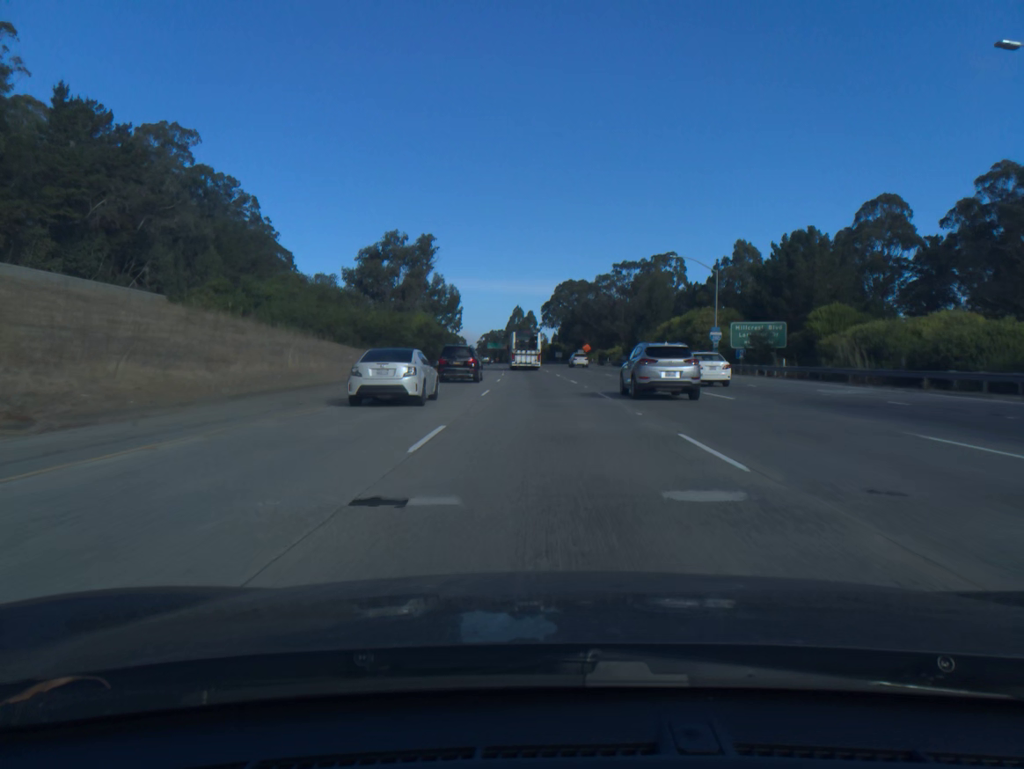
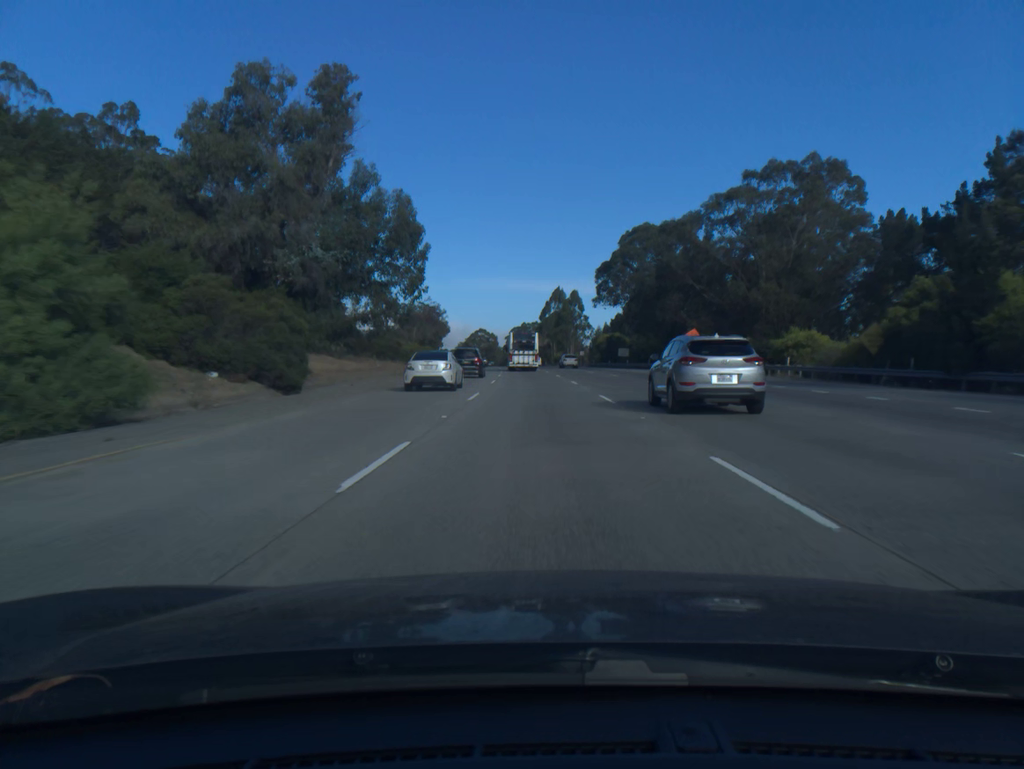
(-1.8, +76.0) m; -3°
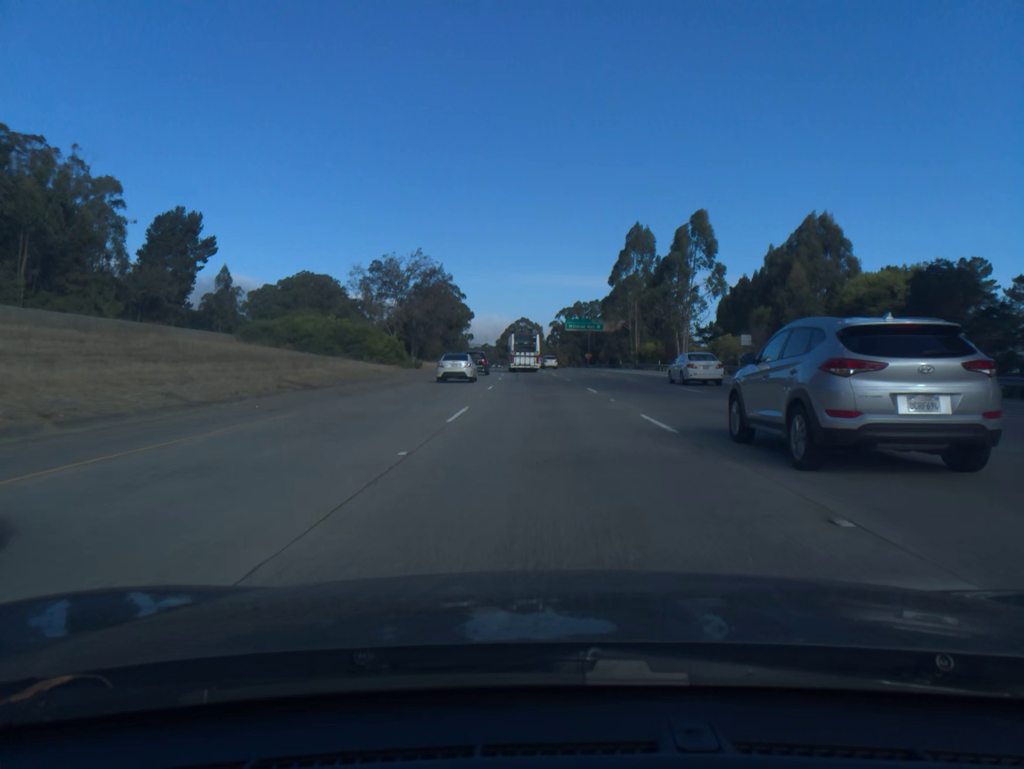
(-3.2, +95.1) m; -4°
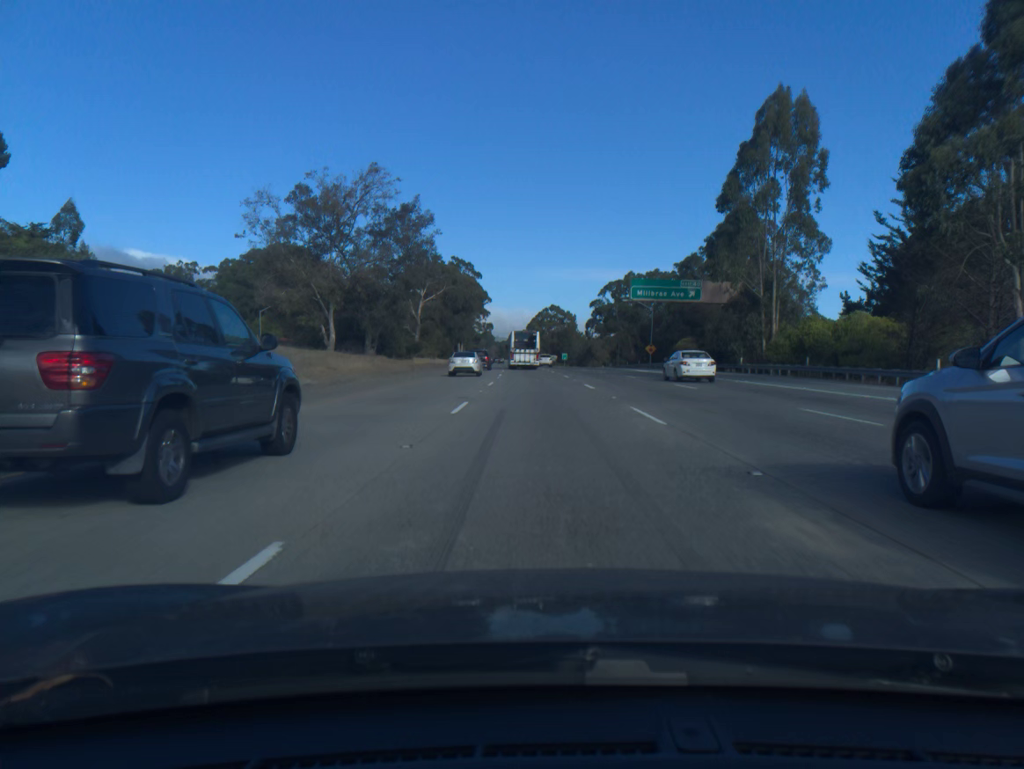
(-1.1, +57.3) m; -2°
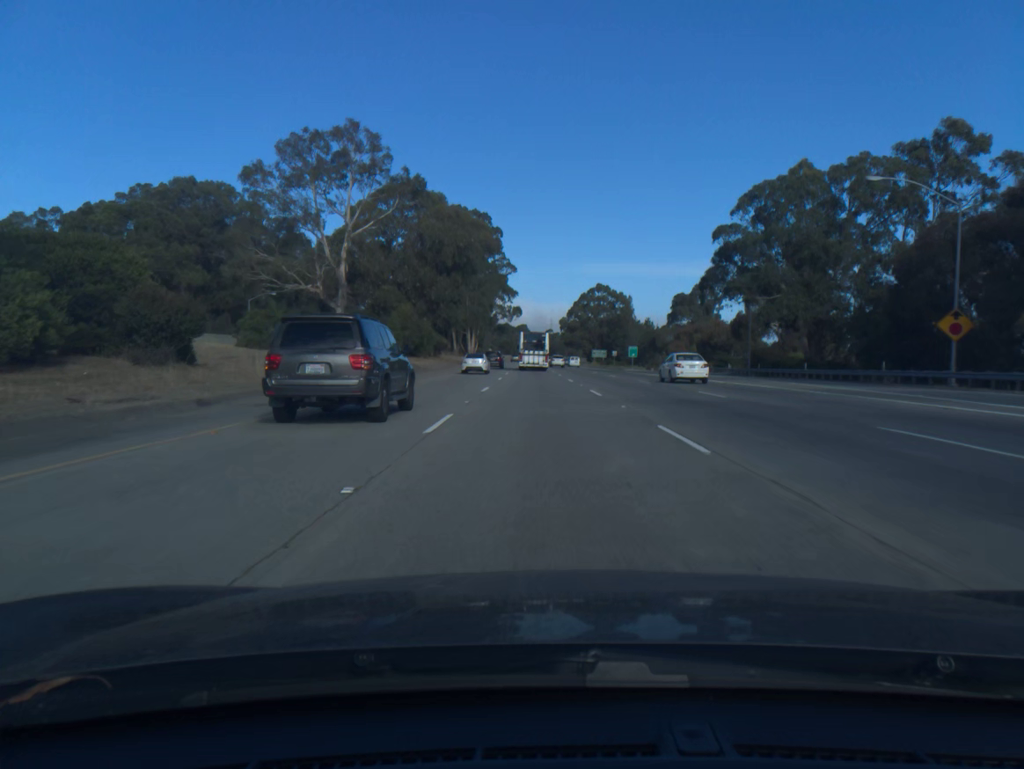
(-1.9, +76.8) m; -3°
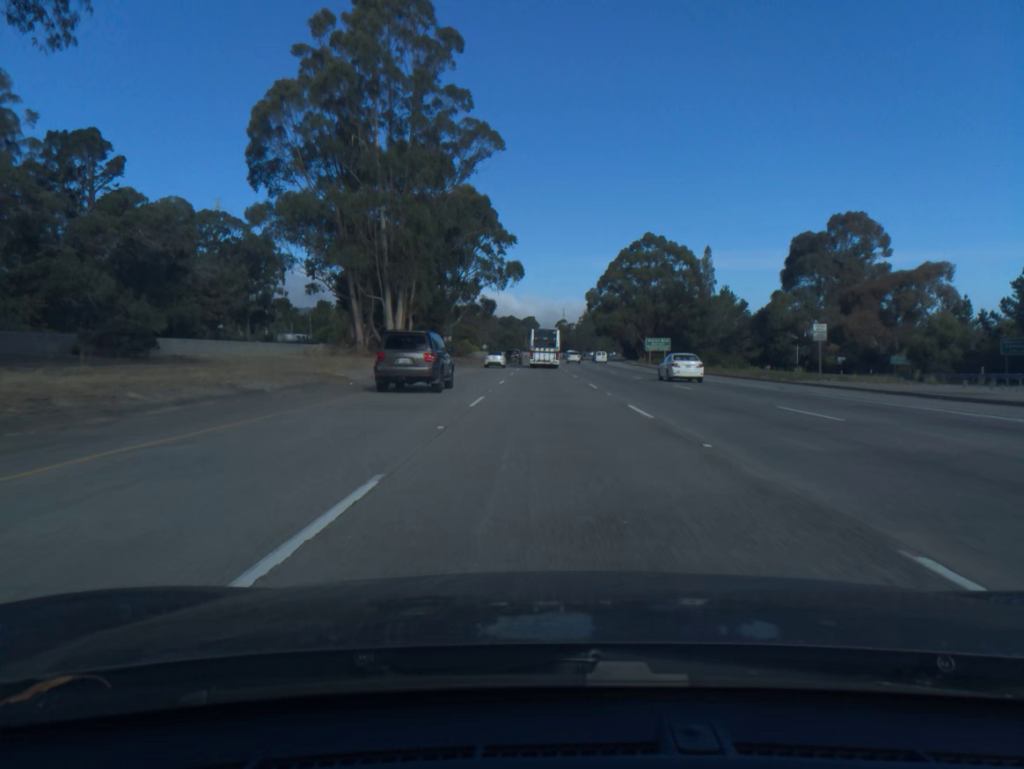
(-1.3, +96.0) m; -1°
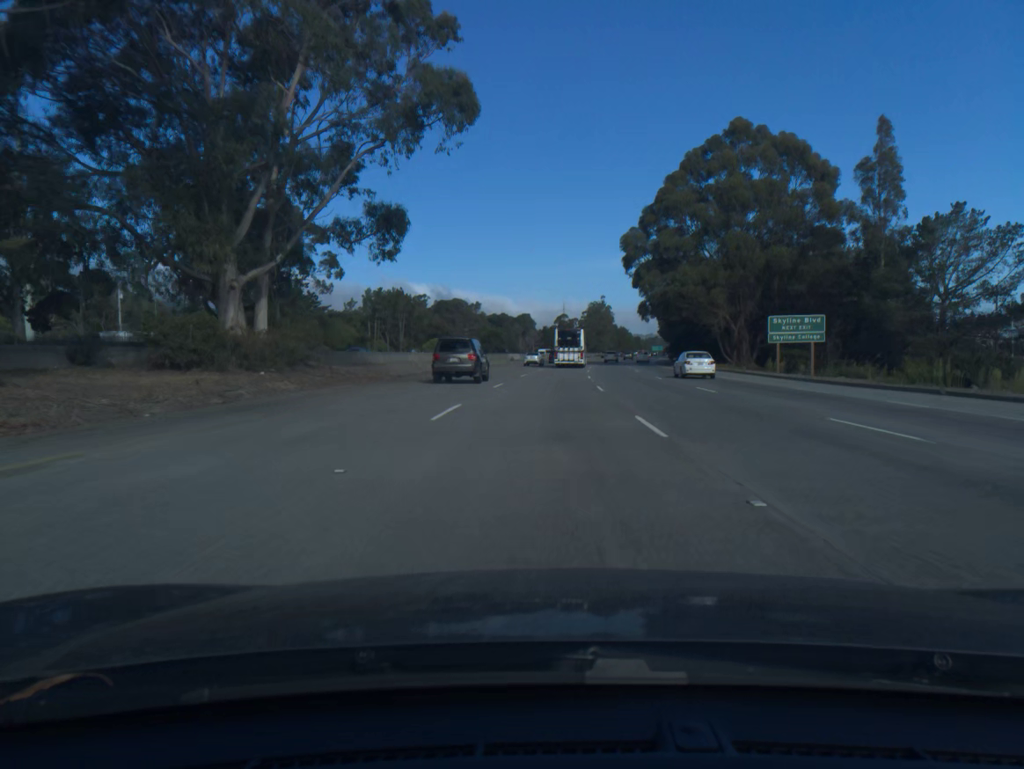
(+0.3, +77.0) m; 0°
